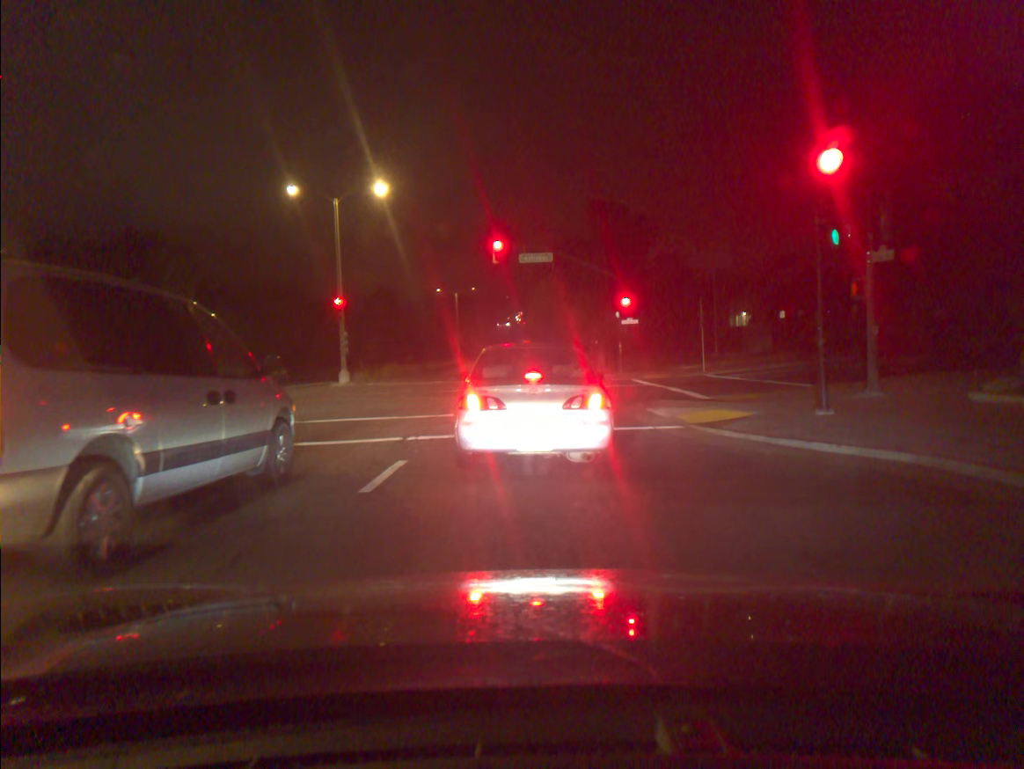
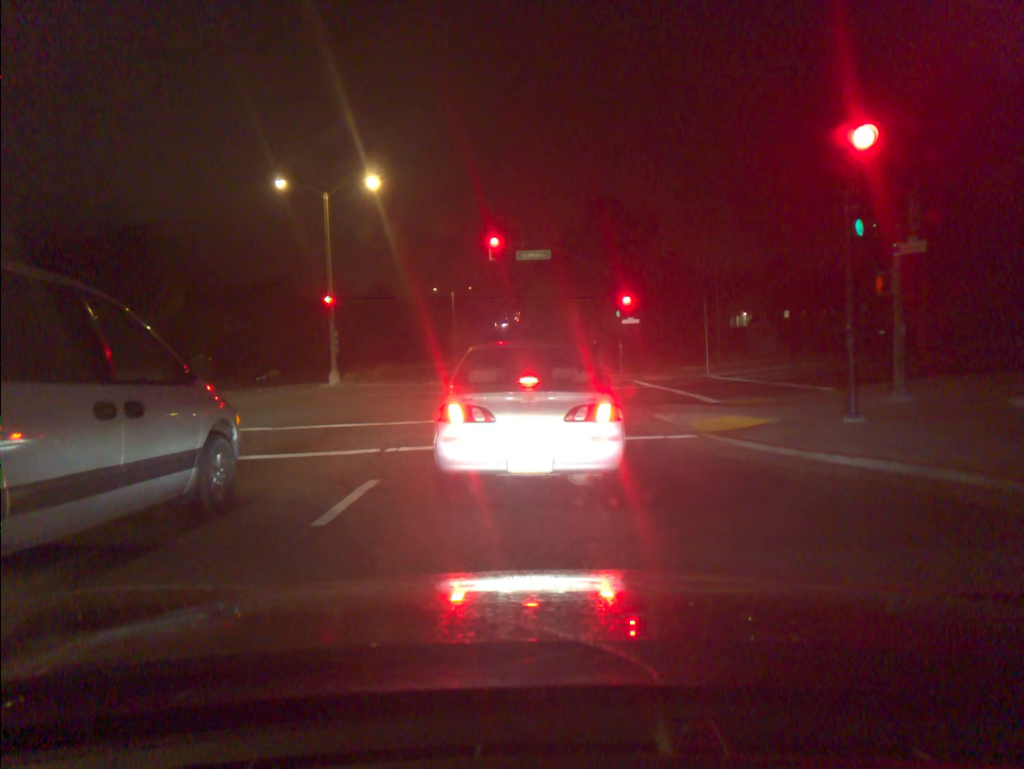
(0.0, +1.3) m; 0°
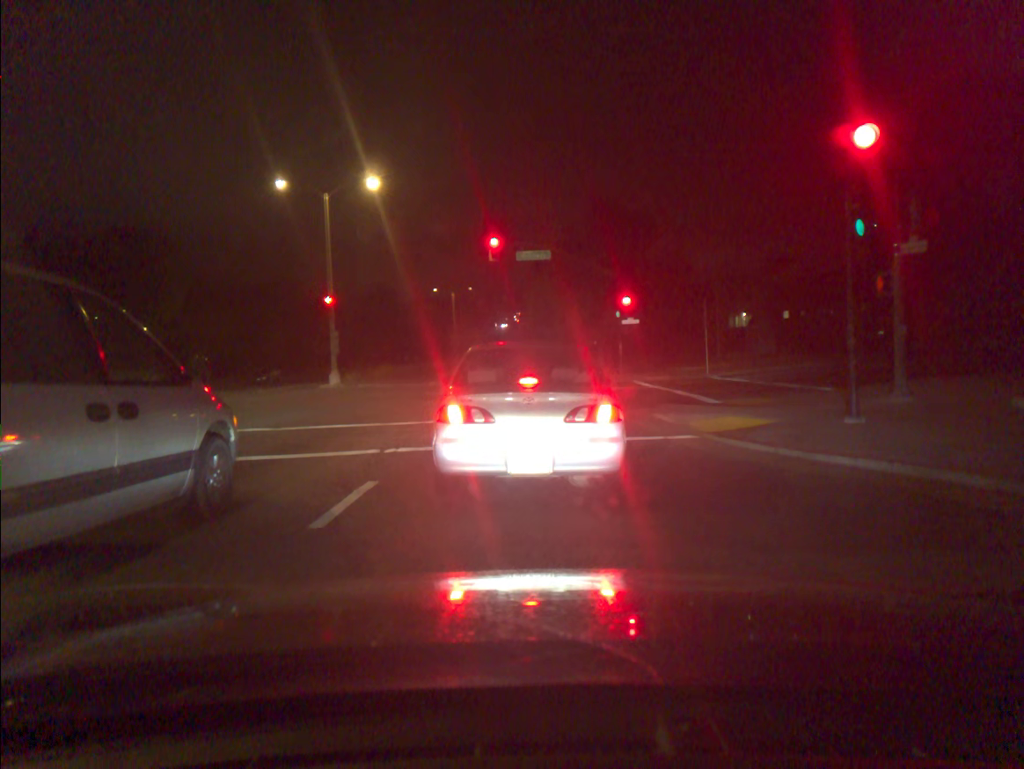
(0.0, +0.1) m; 0°
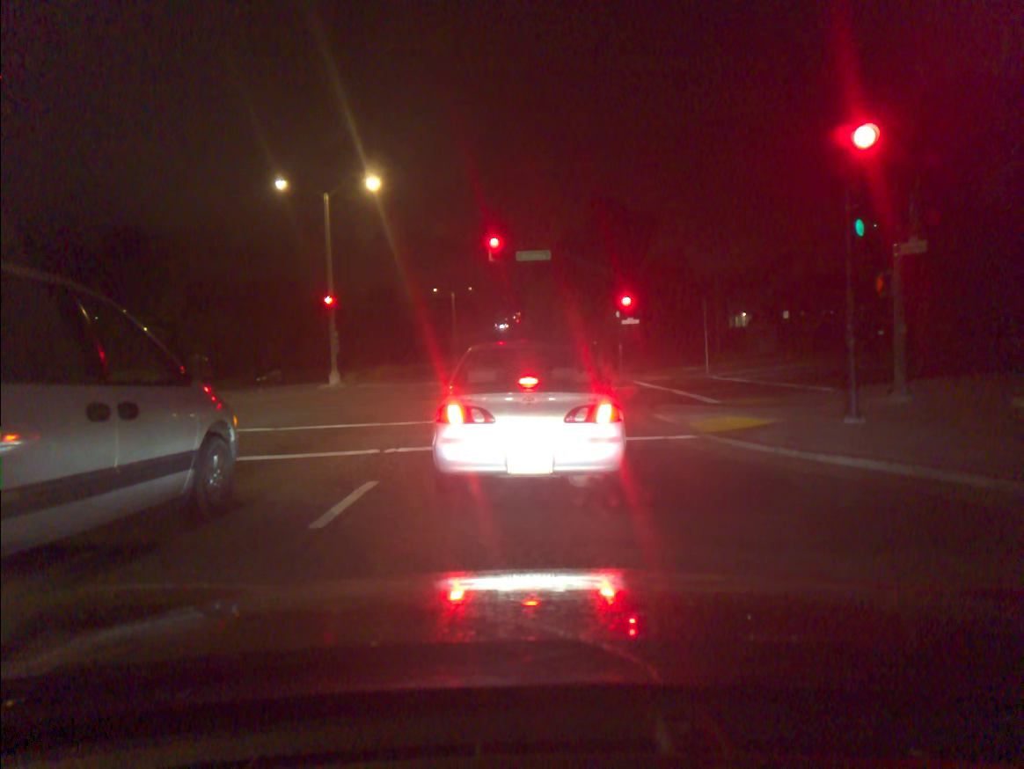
(0.0, +0.1) m; 0°
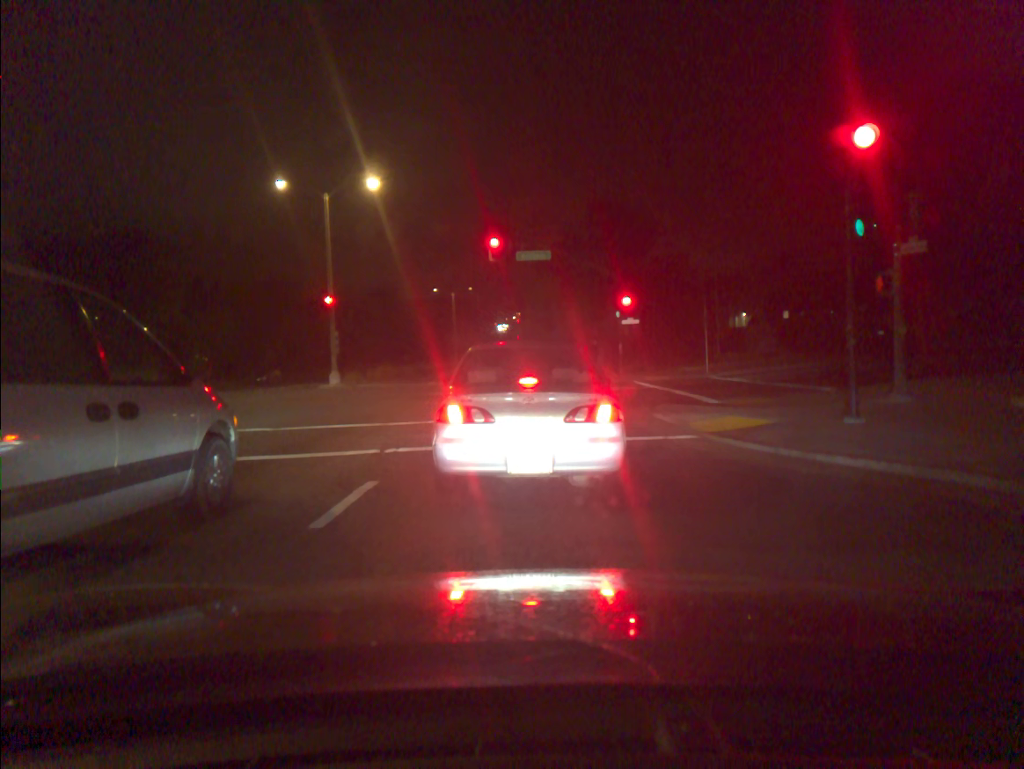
(0.0, 0.0) m; 0°
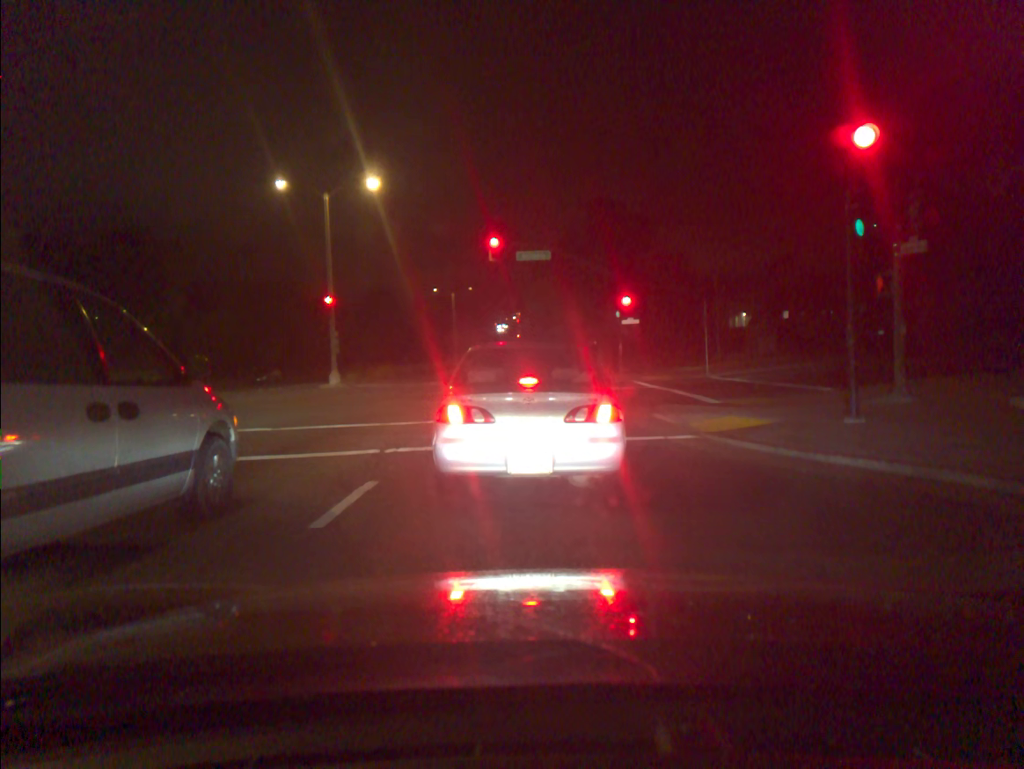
(0.0, 0.0) m; 0°
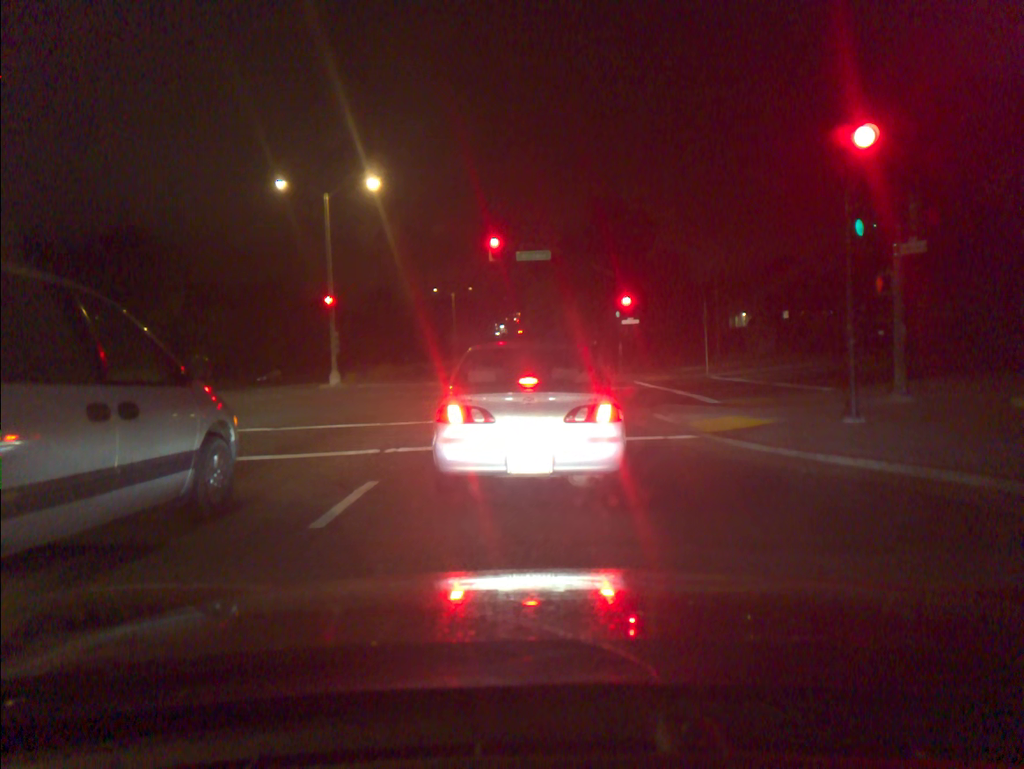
(0.0, 0.0) m; 0°
